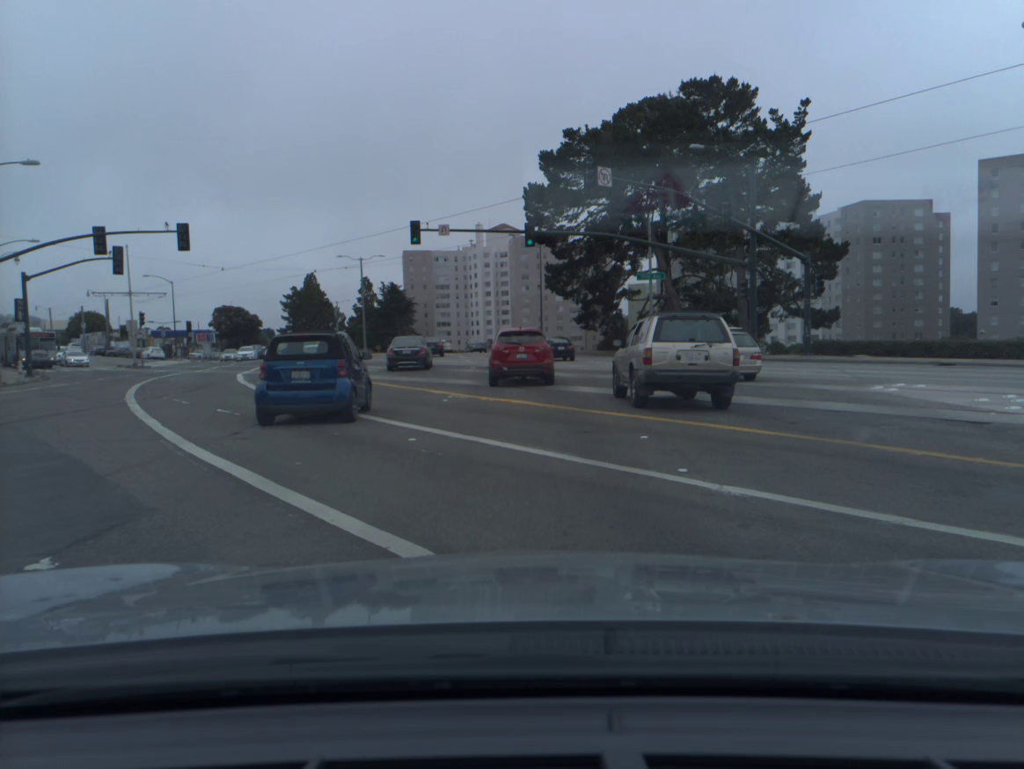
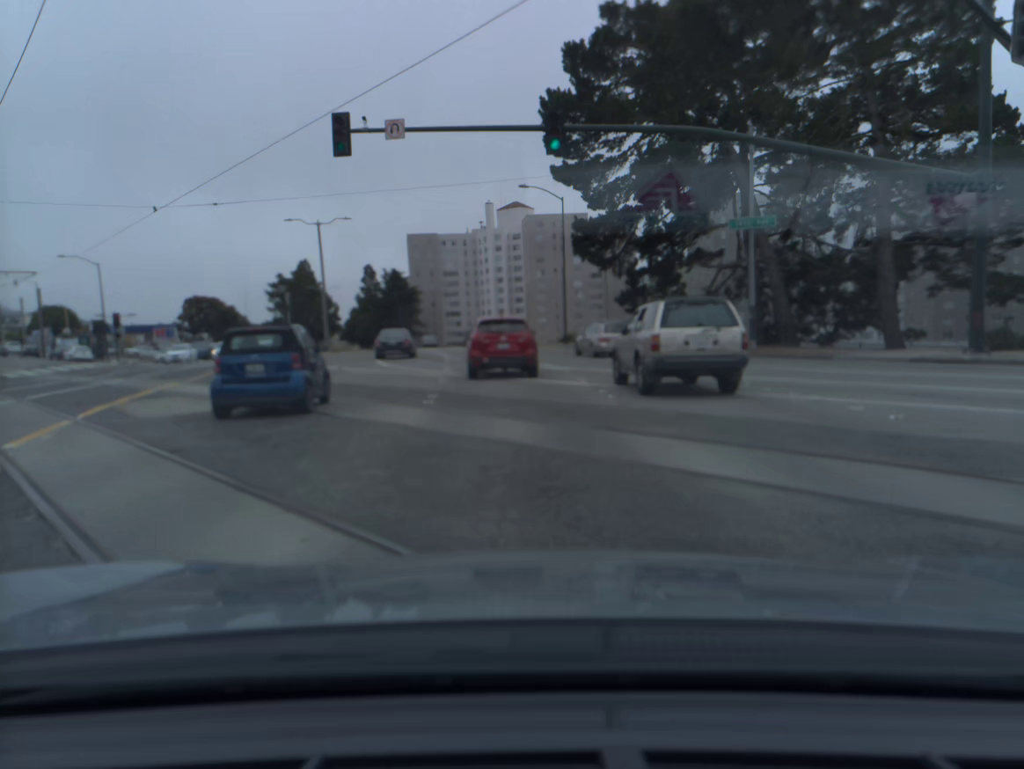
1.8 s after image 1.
(-0.2, +20.4) m; -1°
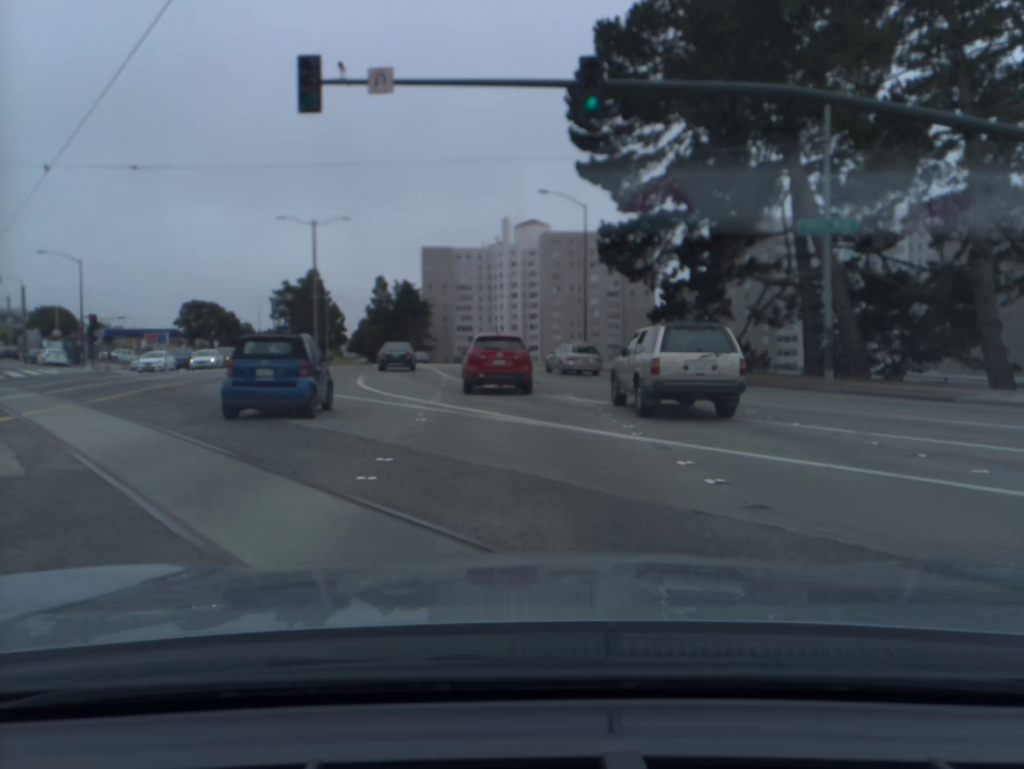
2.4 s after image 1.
(-0.2, +6.5) m; -2°
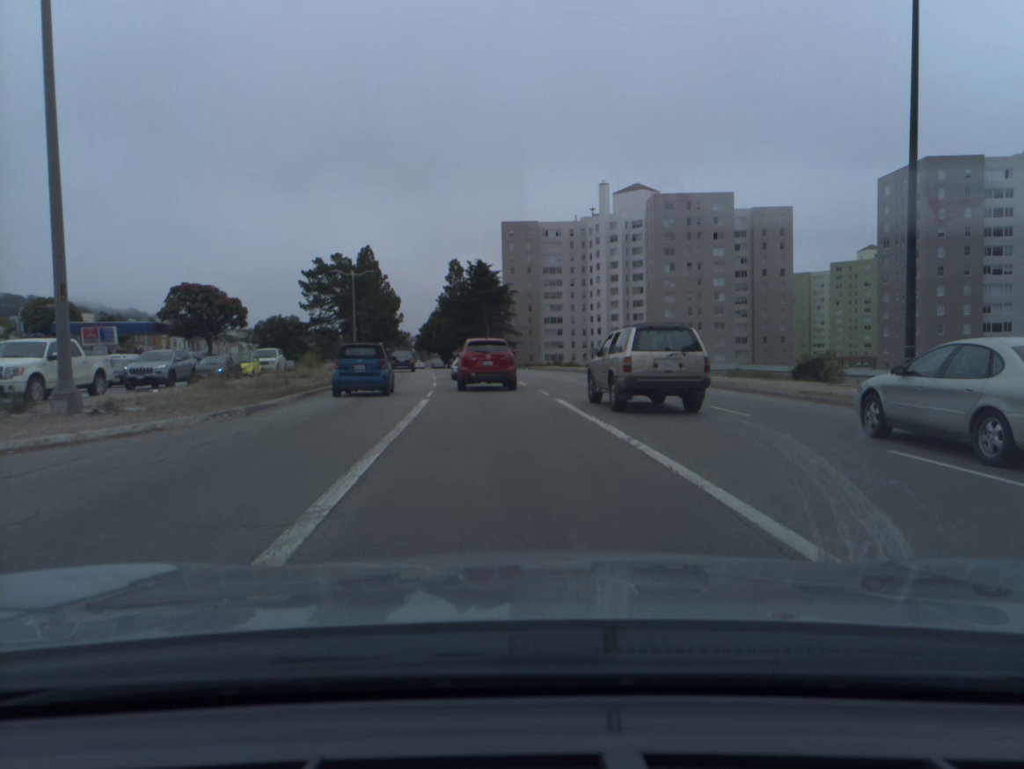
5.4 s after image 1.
(-2.0, +34.6) m; -7°
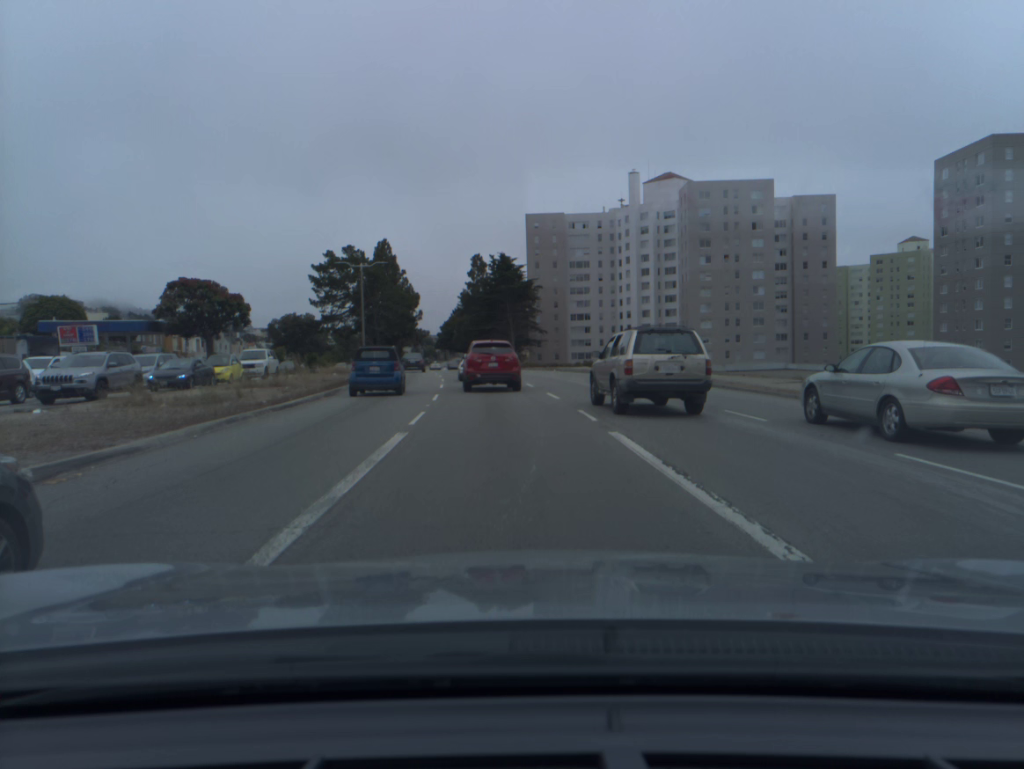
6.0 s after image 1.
(-0.1, +7.7) m; -2°
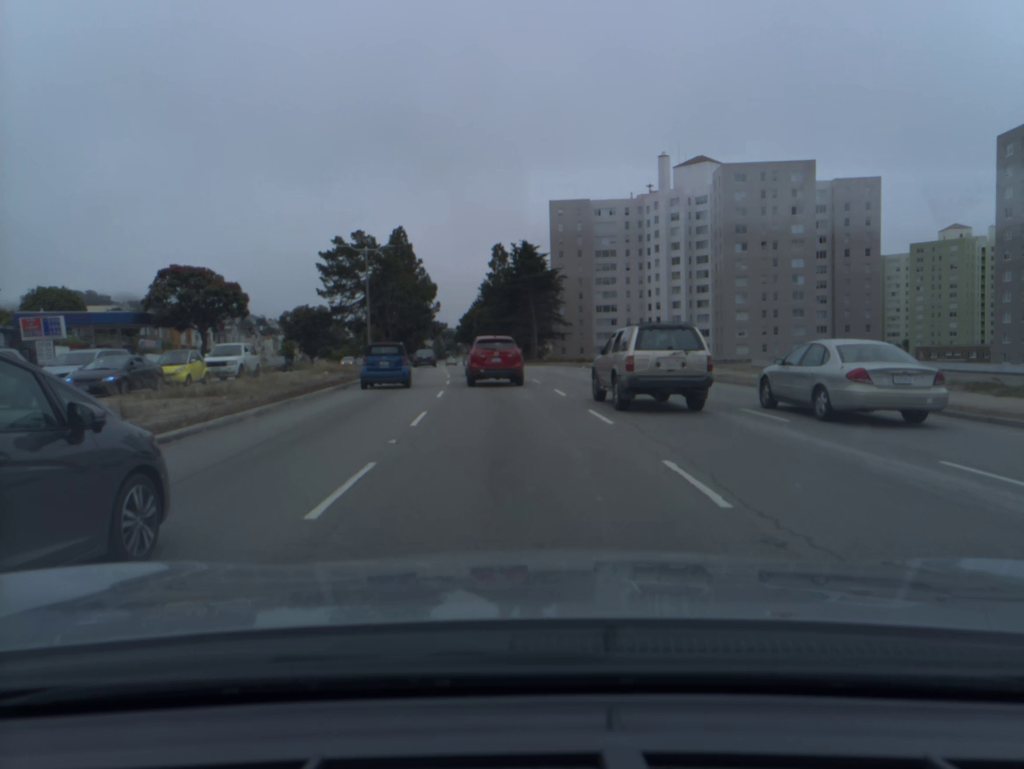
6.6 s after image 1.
(-0.1, +8.0) m; -2°
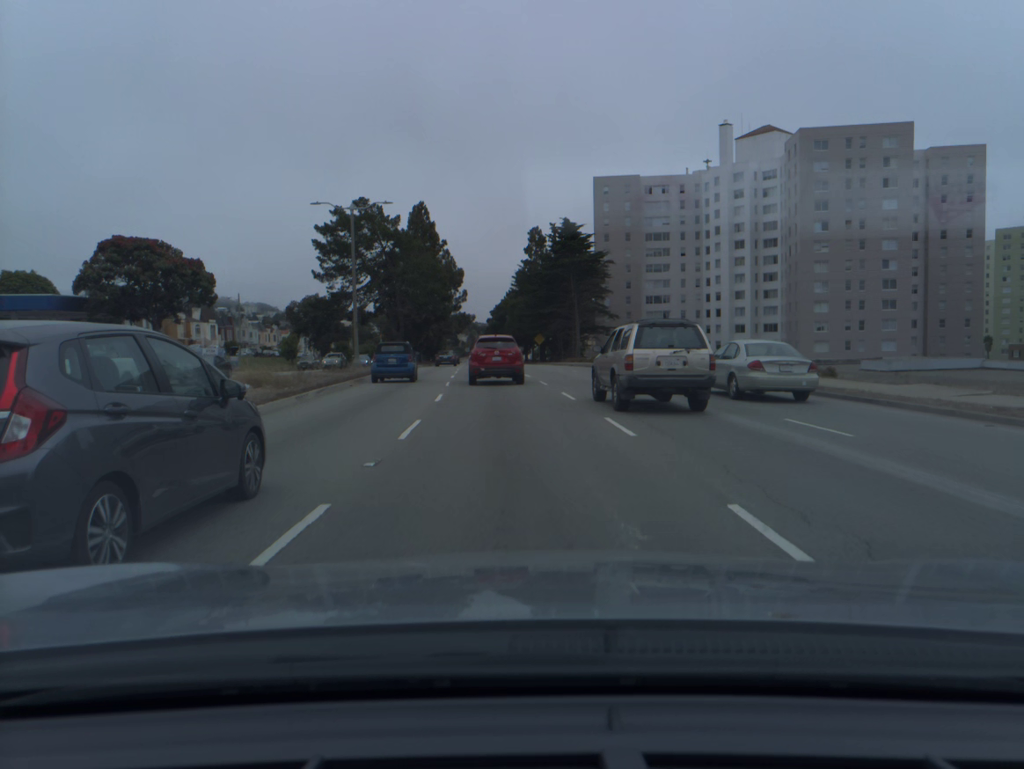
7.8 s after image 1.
(-0.4, +16.8) m; -3°
